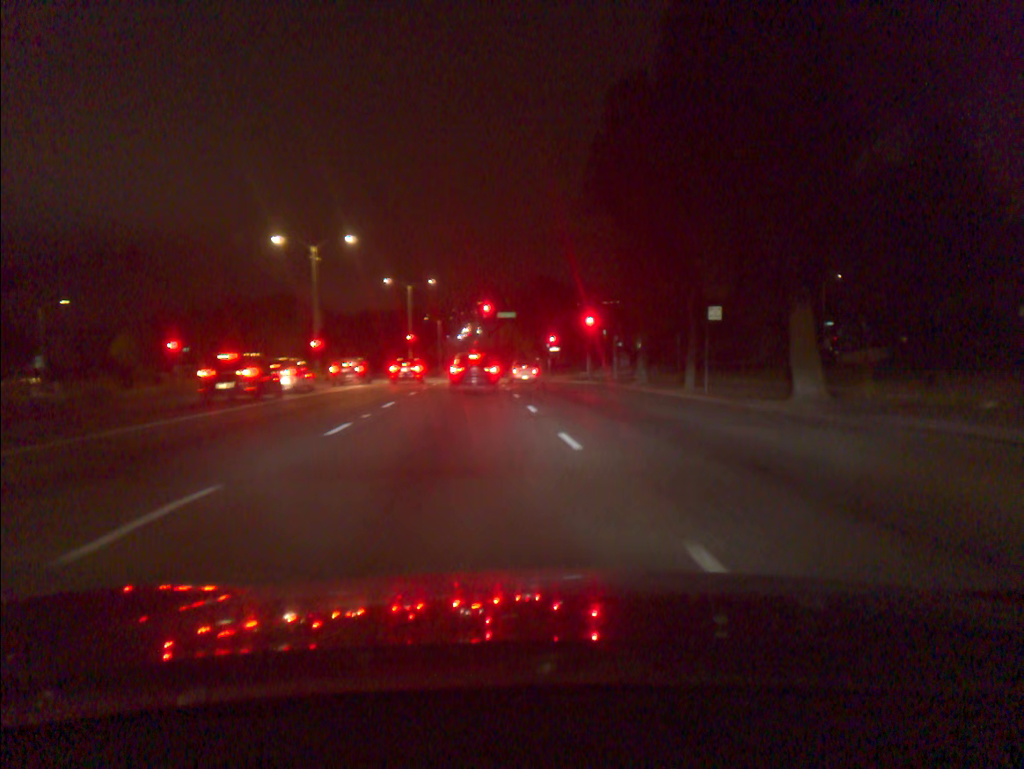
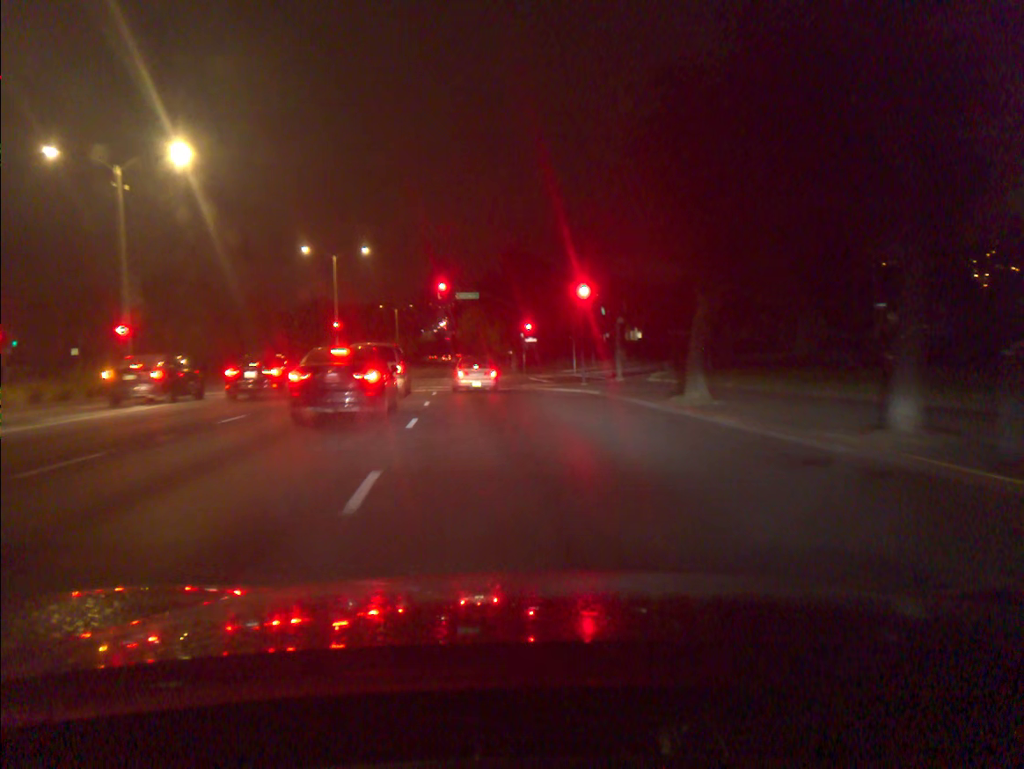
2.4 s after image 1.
(+0.4, +19.0) m; 0°
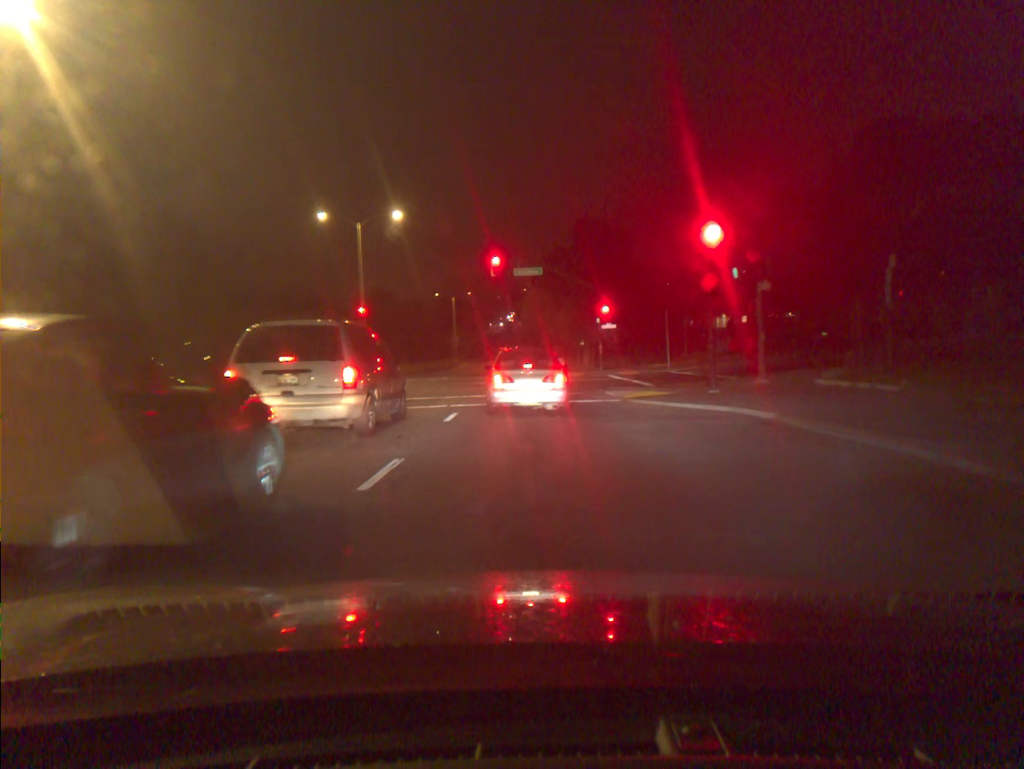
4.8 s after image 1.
(-0.7, +13.5) m; -5°
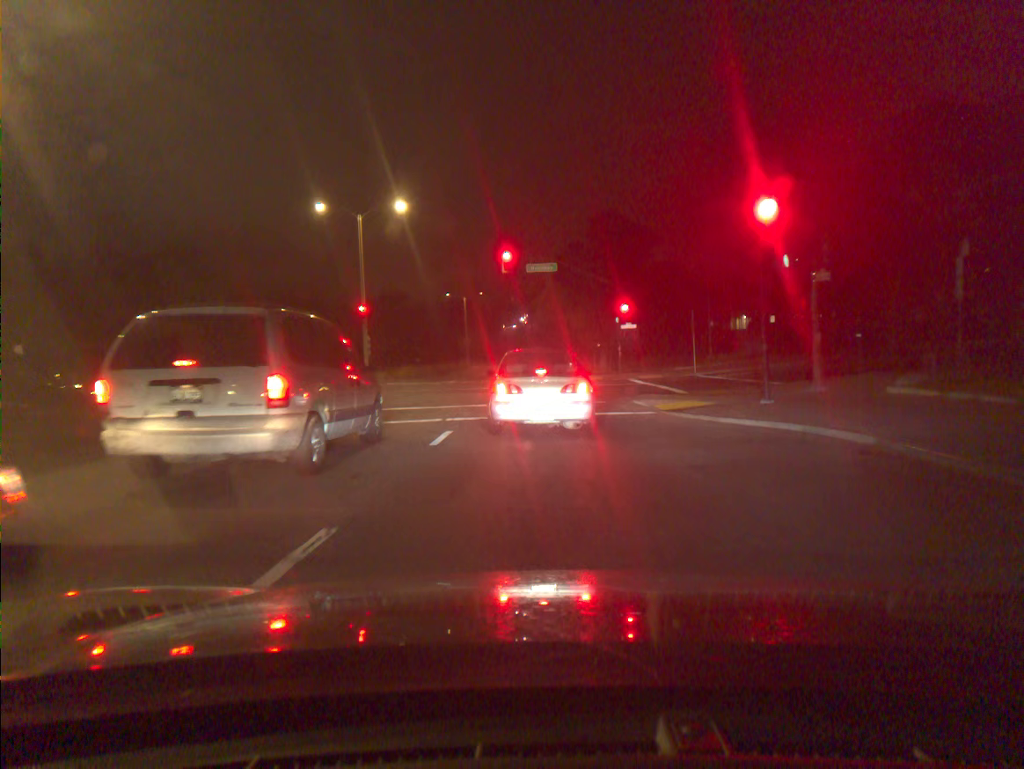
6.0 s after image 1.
(0.0, +3.6) m; 0°
